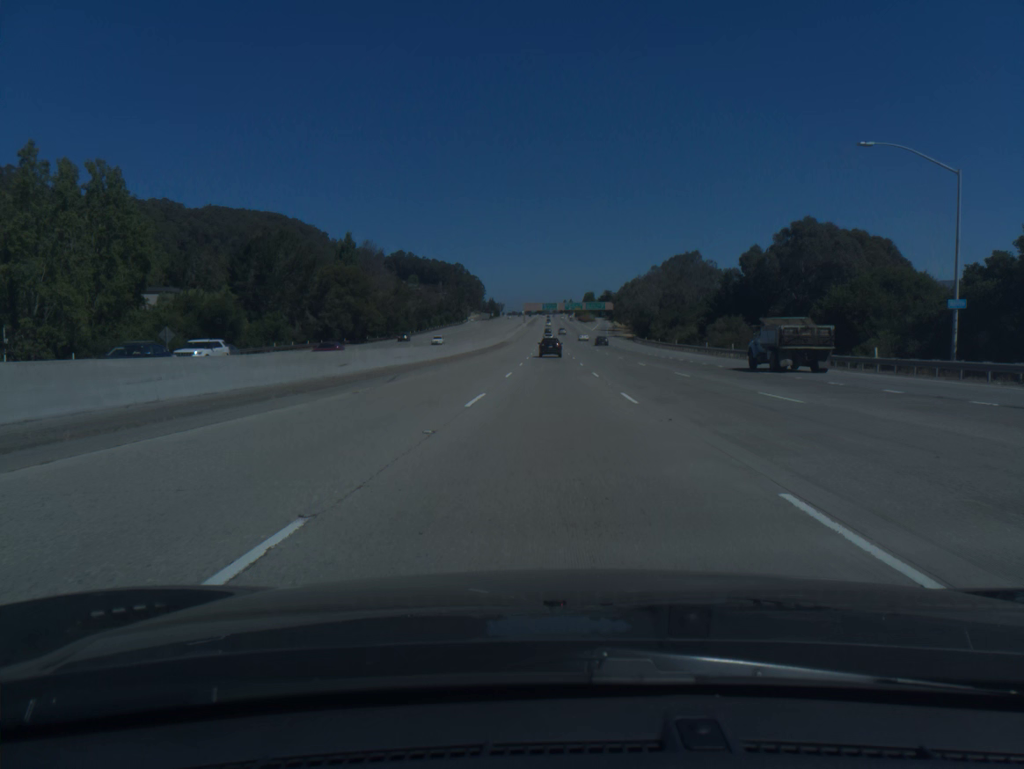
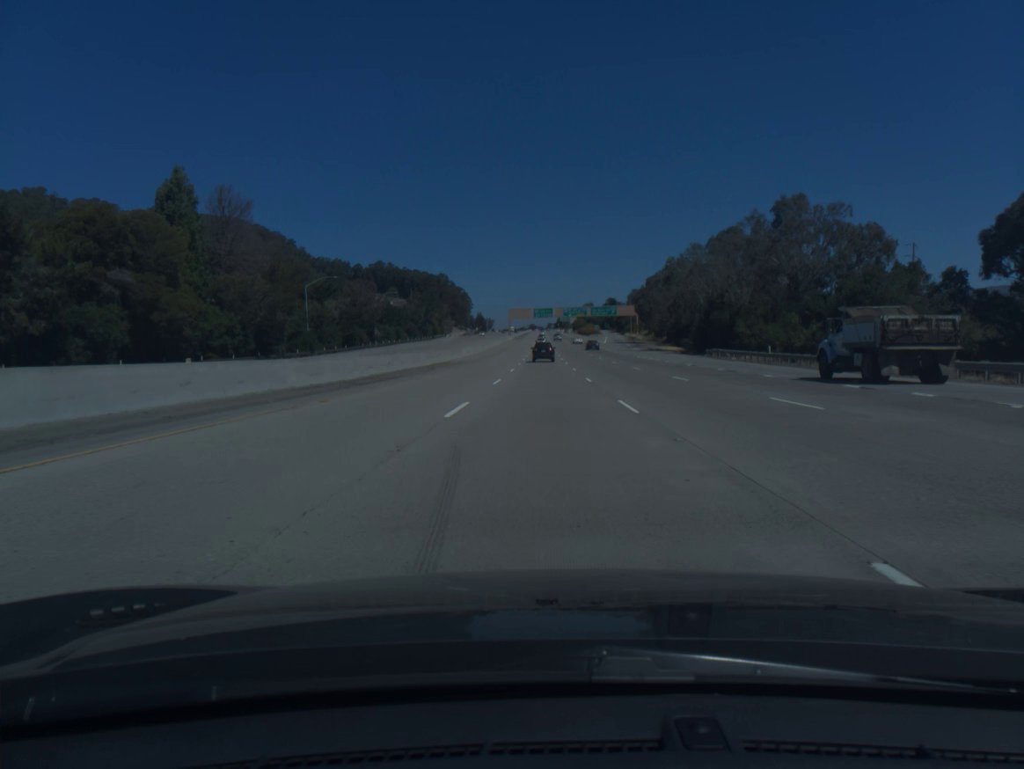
(+0.5, +74.9) m; +1°
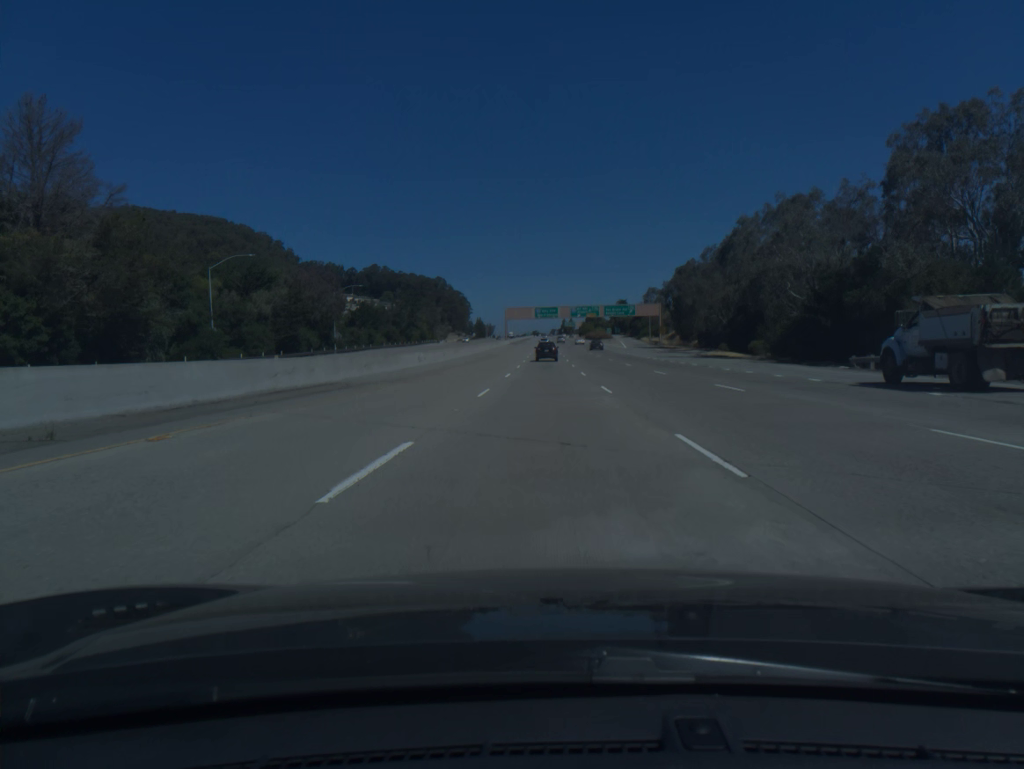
(-0.2, +37.3) m; 0°
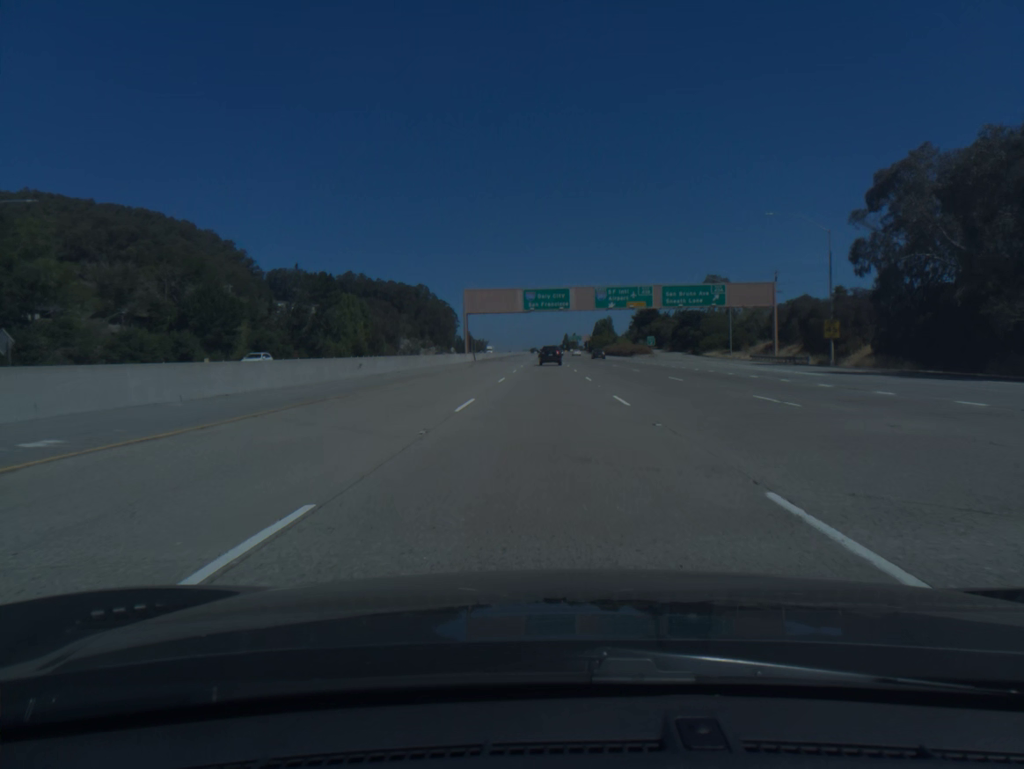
(+0.1, +92.2) m; 0°
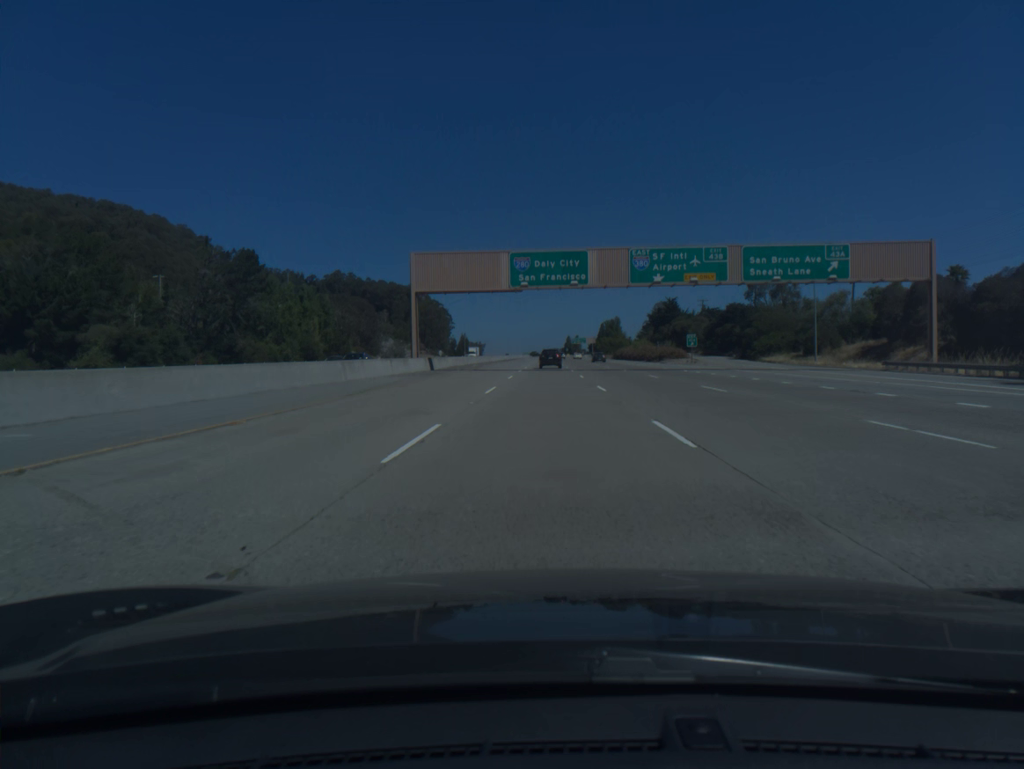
(0.0, +36.5) m; 0°
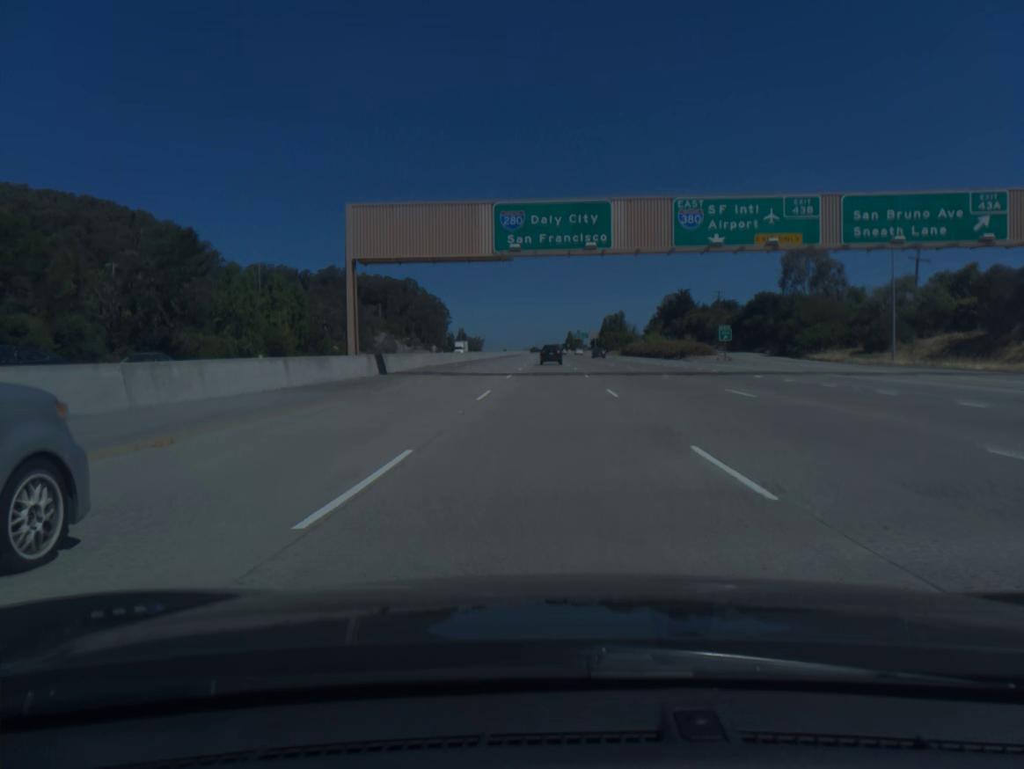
(0.0, +18.2) m; 0°
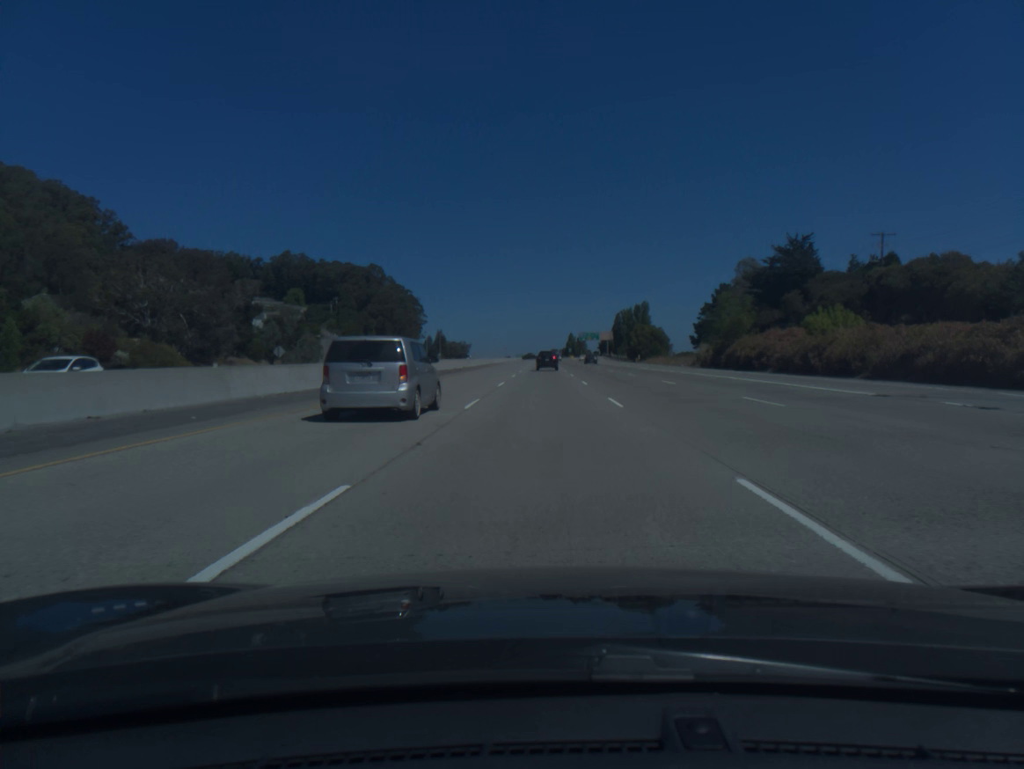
(+0.3, +90.3) m; 0°
